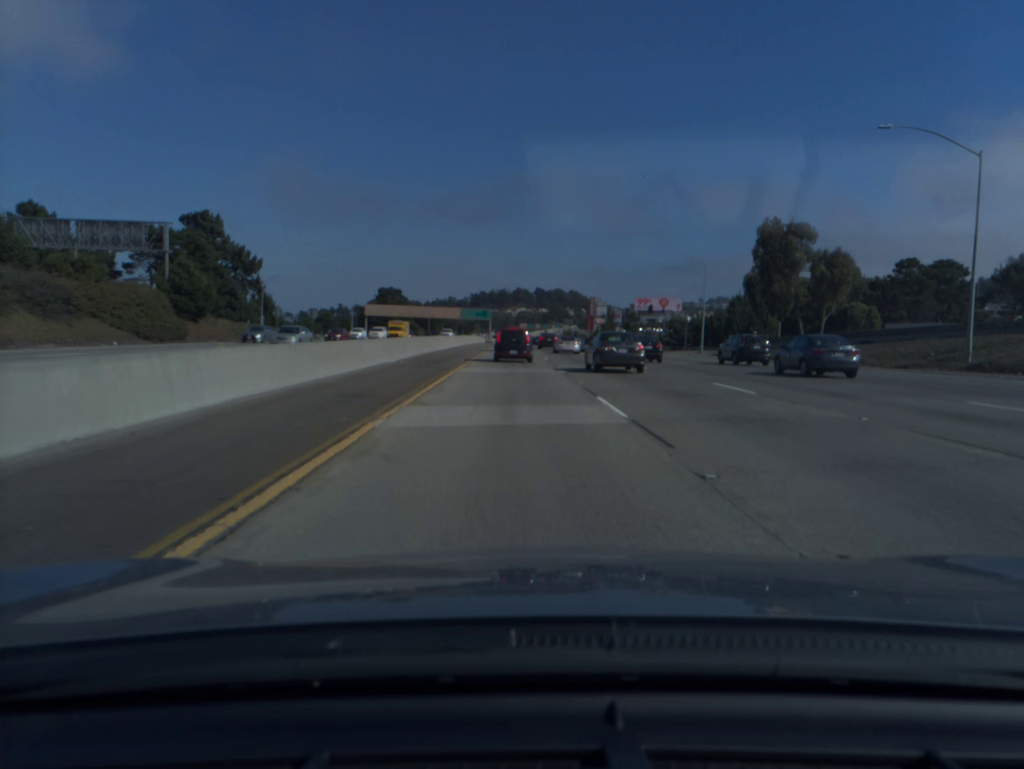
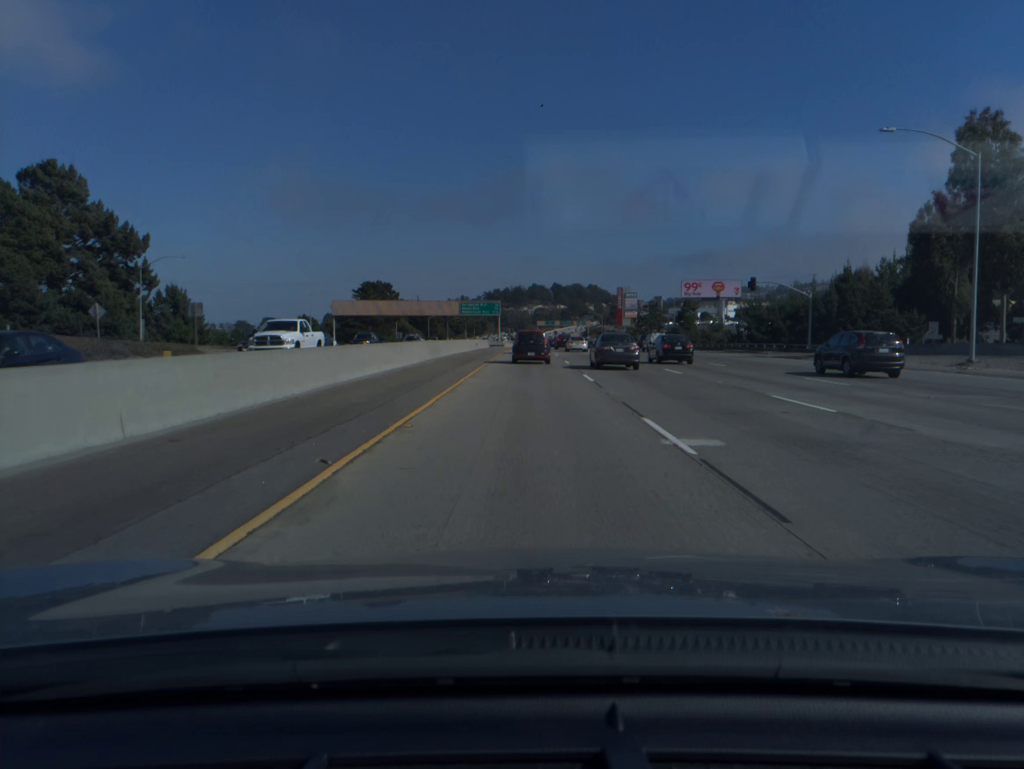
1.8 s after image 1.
(-0.7, +47.2) m; -1°
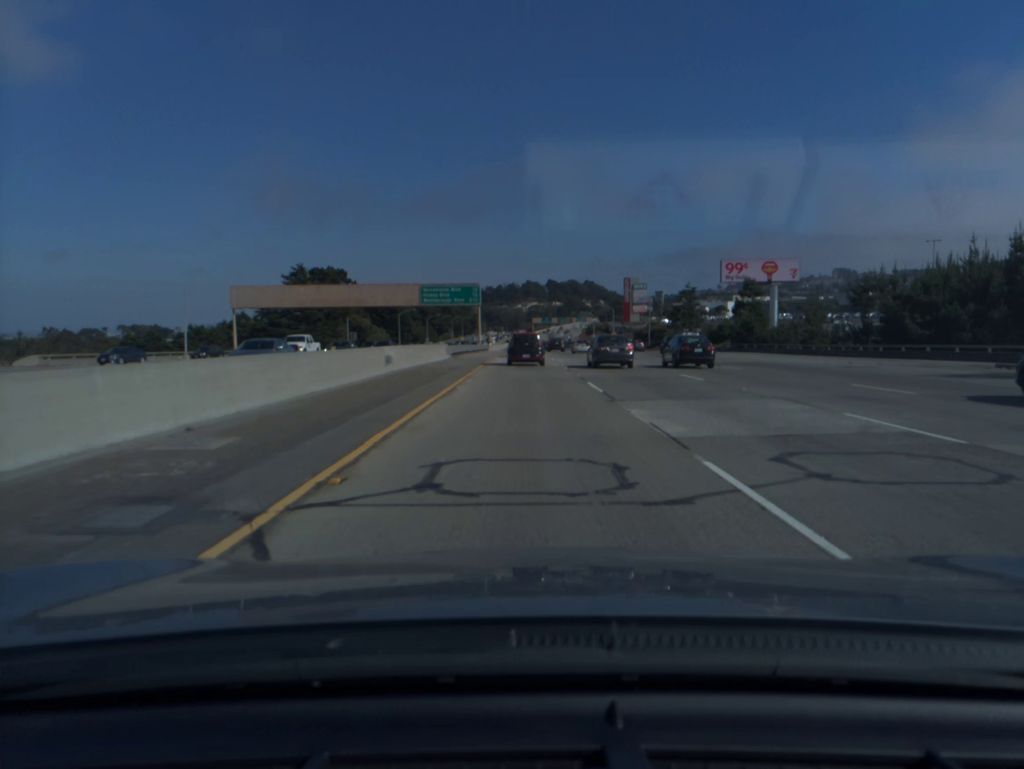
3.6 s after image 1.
(+0.1, +48.2) m; 0°
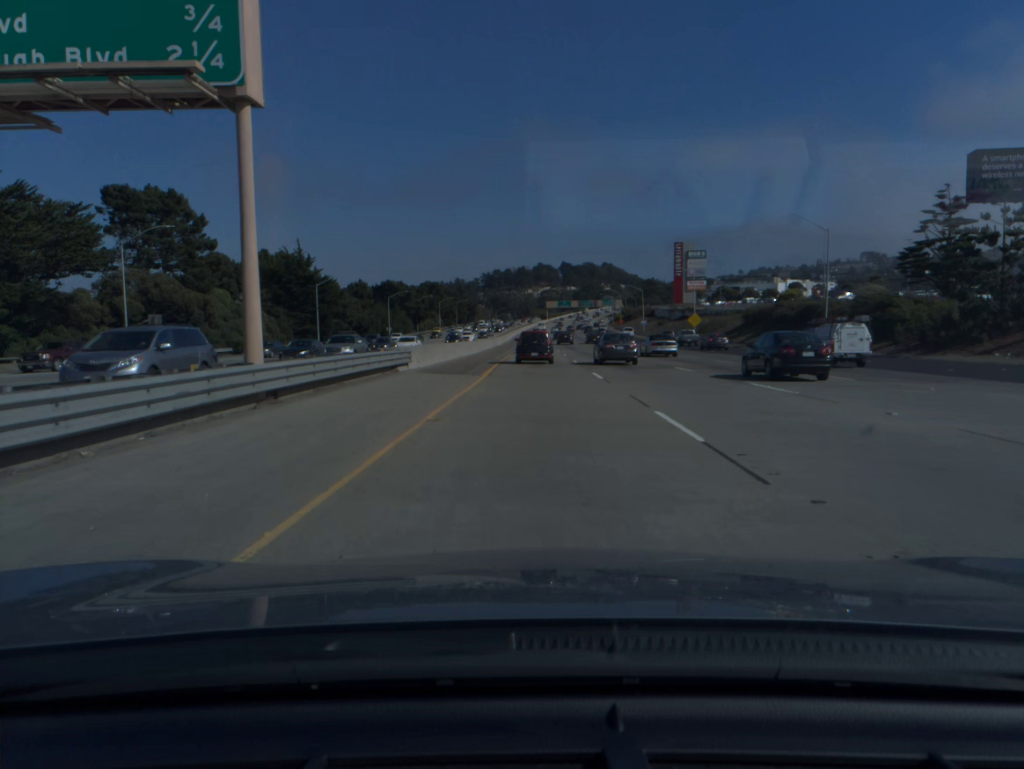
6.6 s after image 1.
(-0.3, +82.7) m; -1°
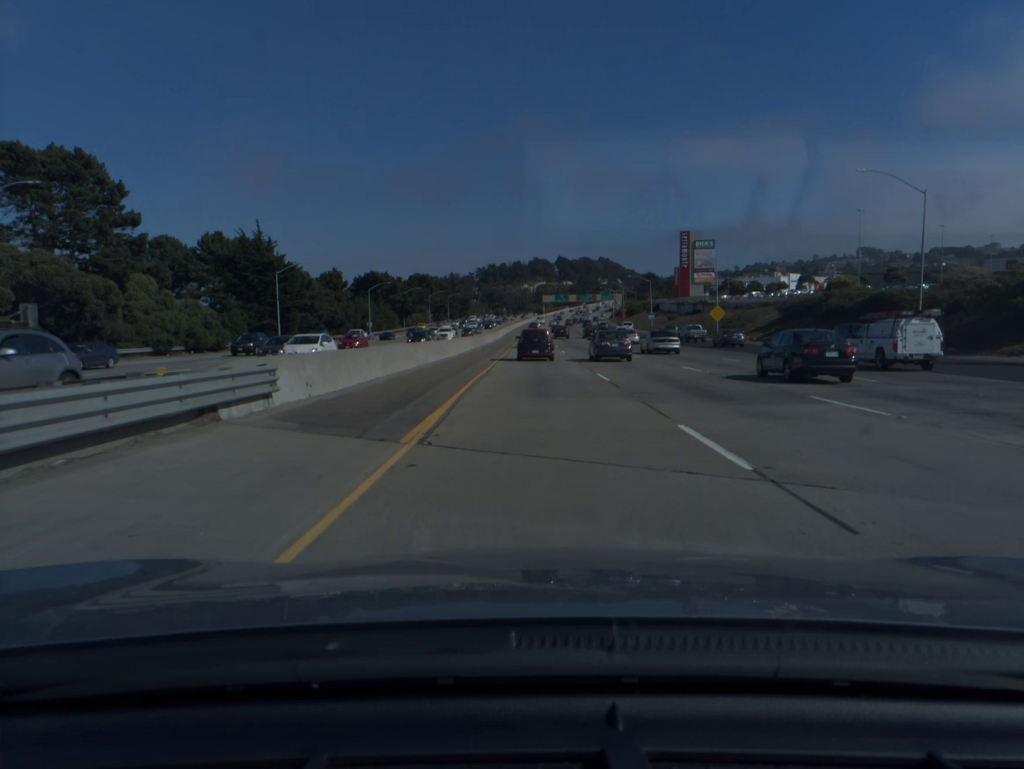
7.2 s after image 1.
(0.0, +16.5) m; 0°
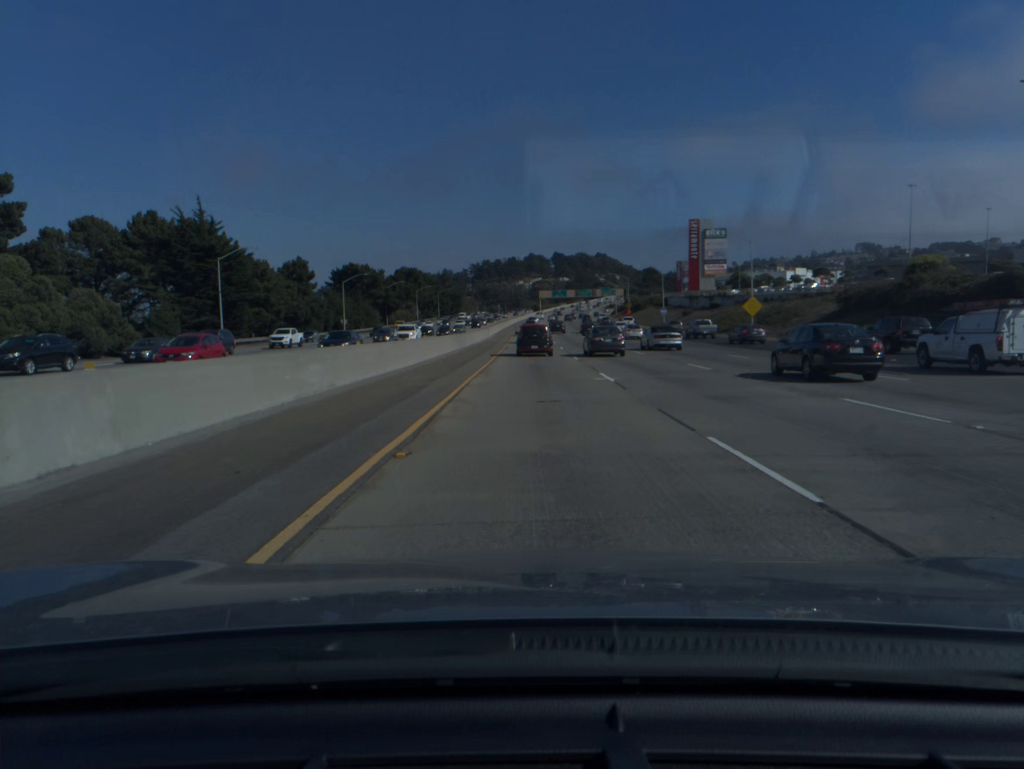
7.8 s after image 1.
(0.0, +16.4) m; 0°
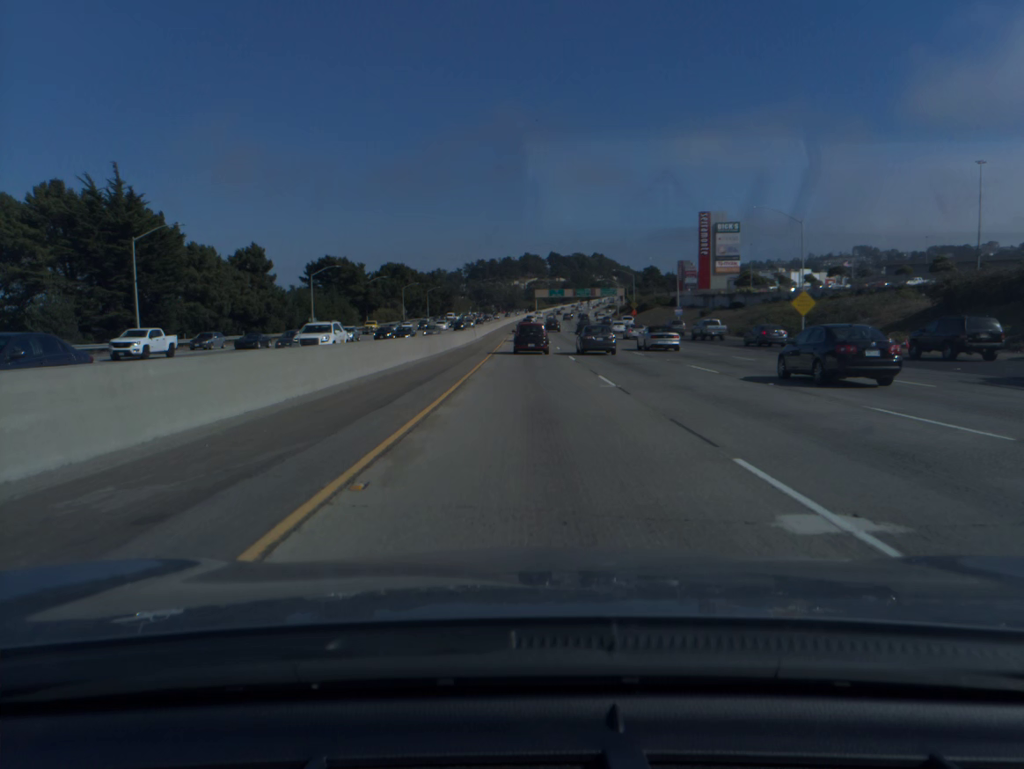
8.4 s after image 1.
(0.0, +16.4) m; 0°
